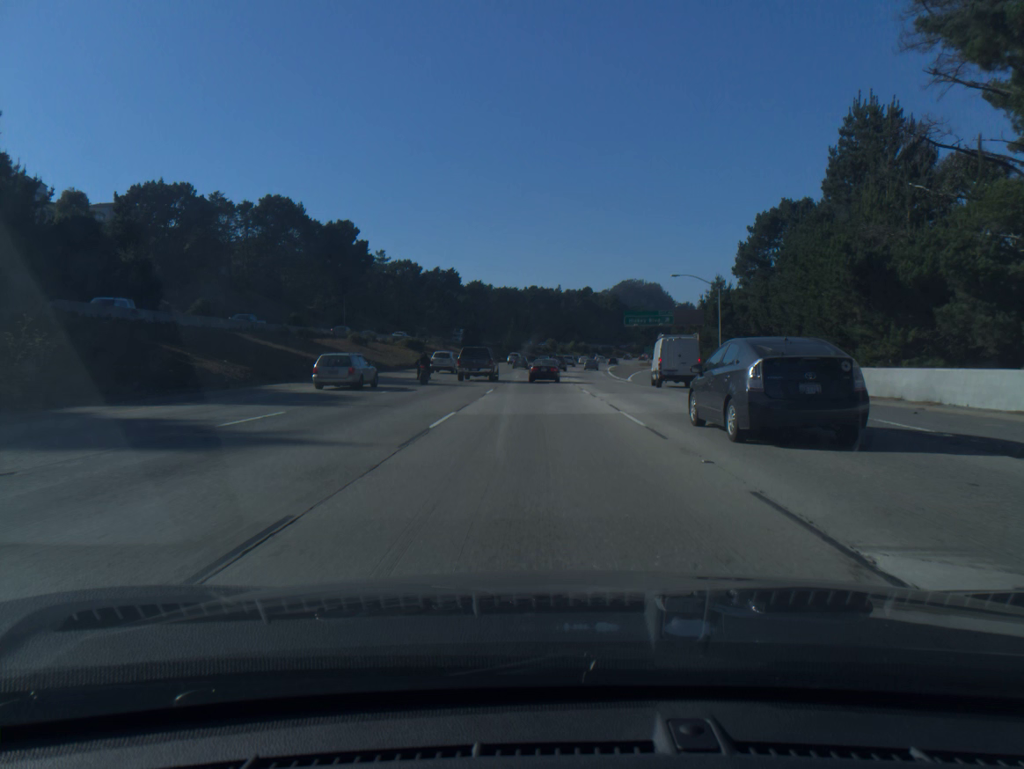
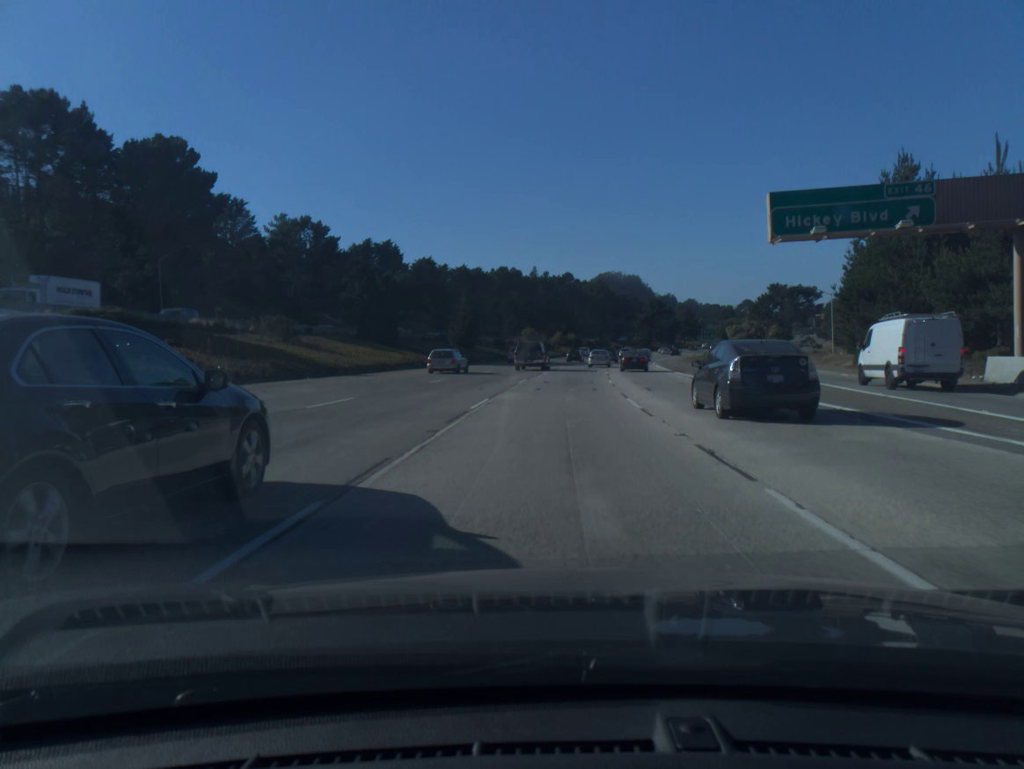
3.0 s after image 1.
(+0.3, +69.2) m; +2°
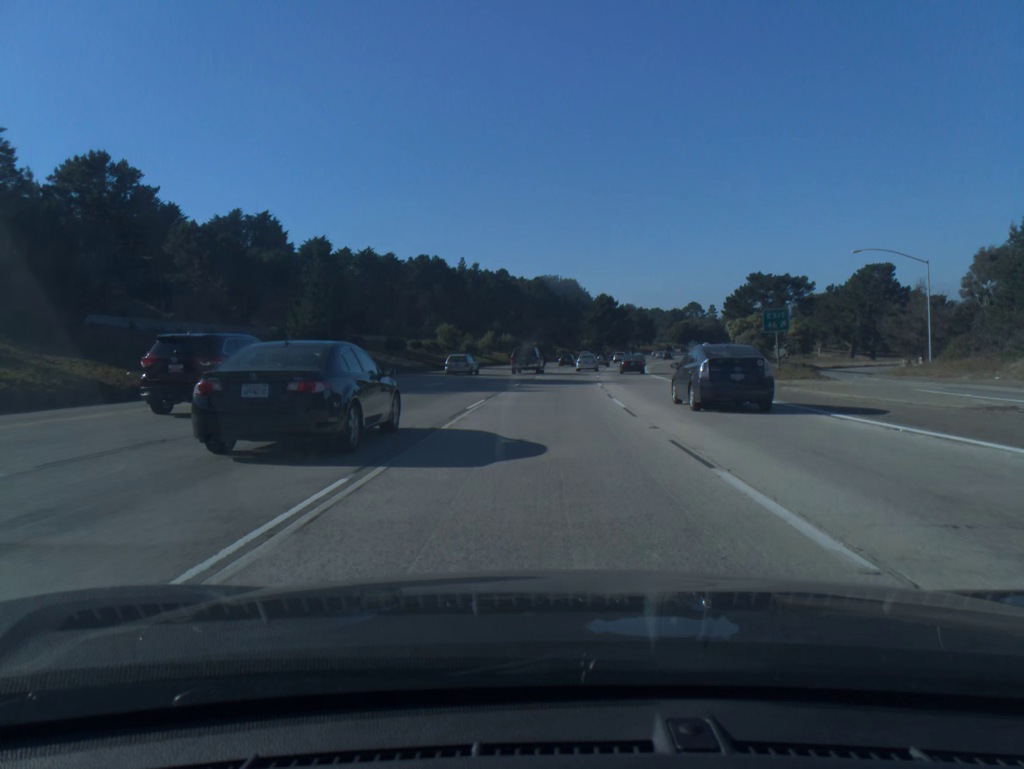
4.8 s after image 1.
(+1.6, +42.0) m; +5°
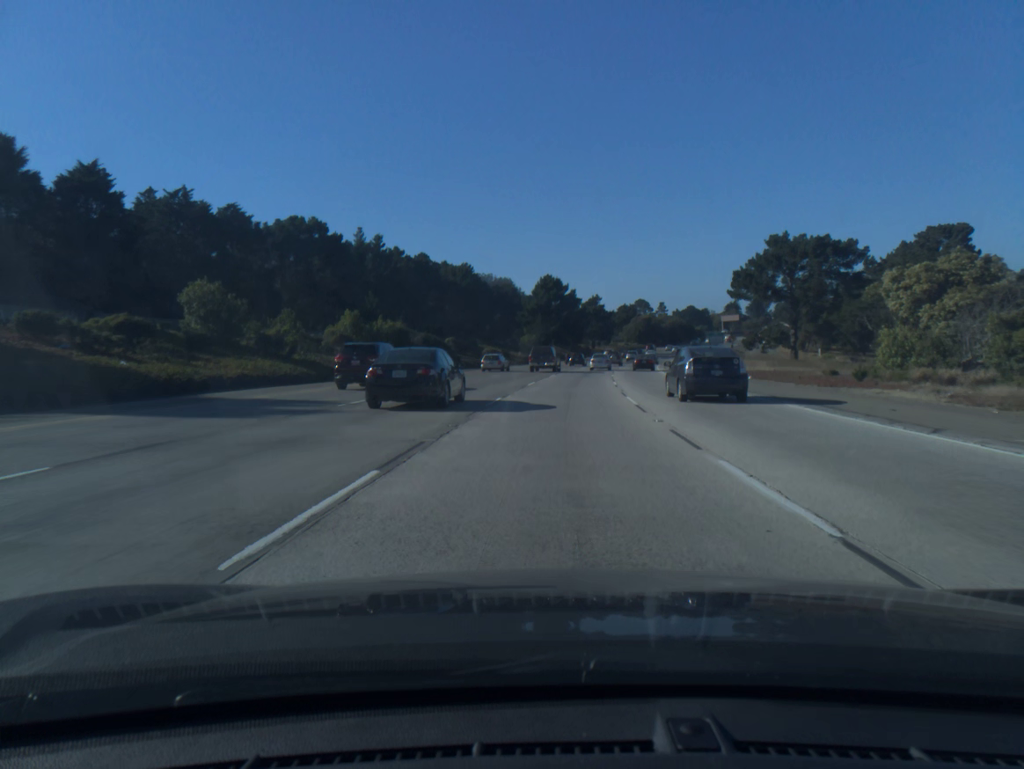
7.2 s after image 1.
(+2.3, +57.5) m; +5°
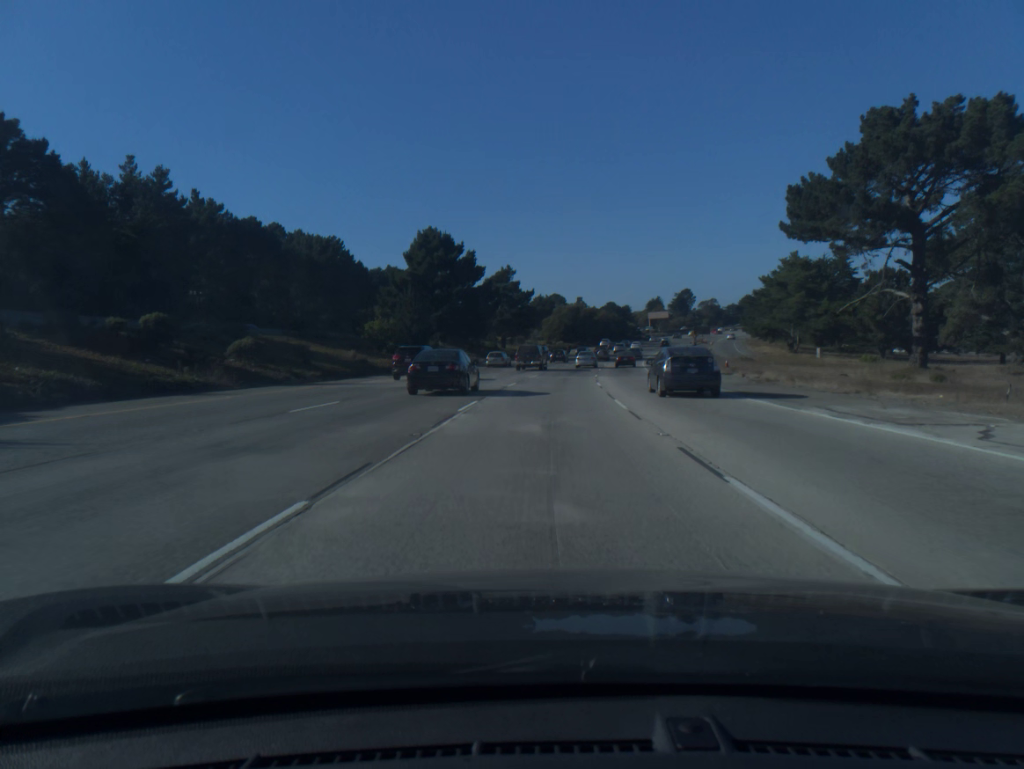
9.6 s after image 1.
(+3.6, +59.5) m; +7°
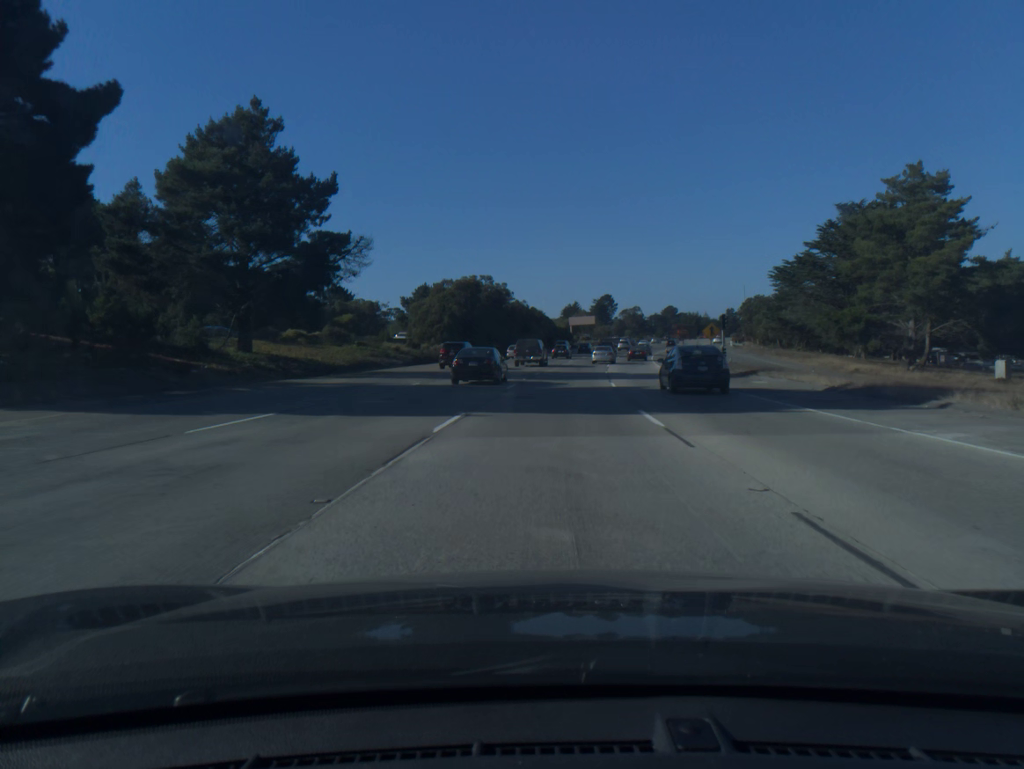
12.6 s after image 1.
(+4.3, +77.4) m; +7°
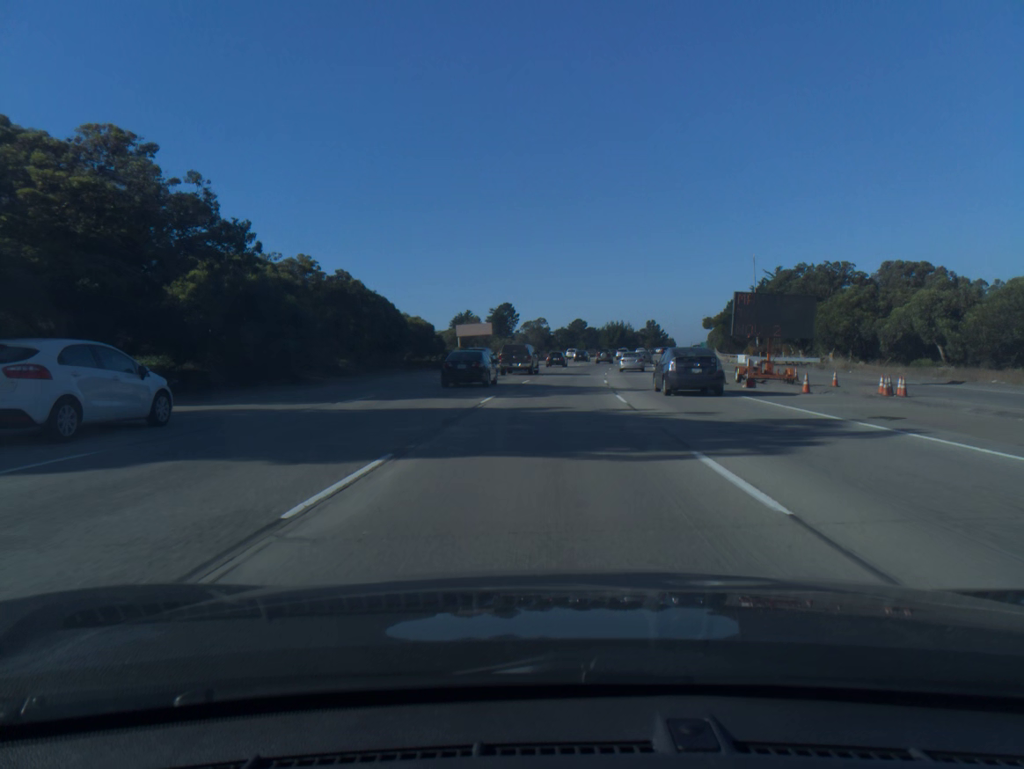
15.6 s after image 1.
(+5.5, +78.5) m; +7°
